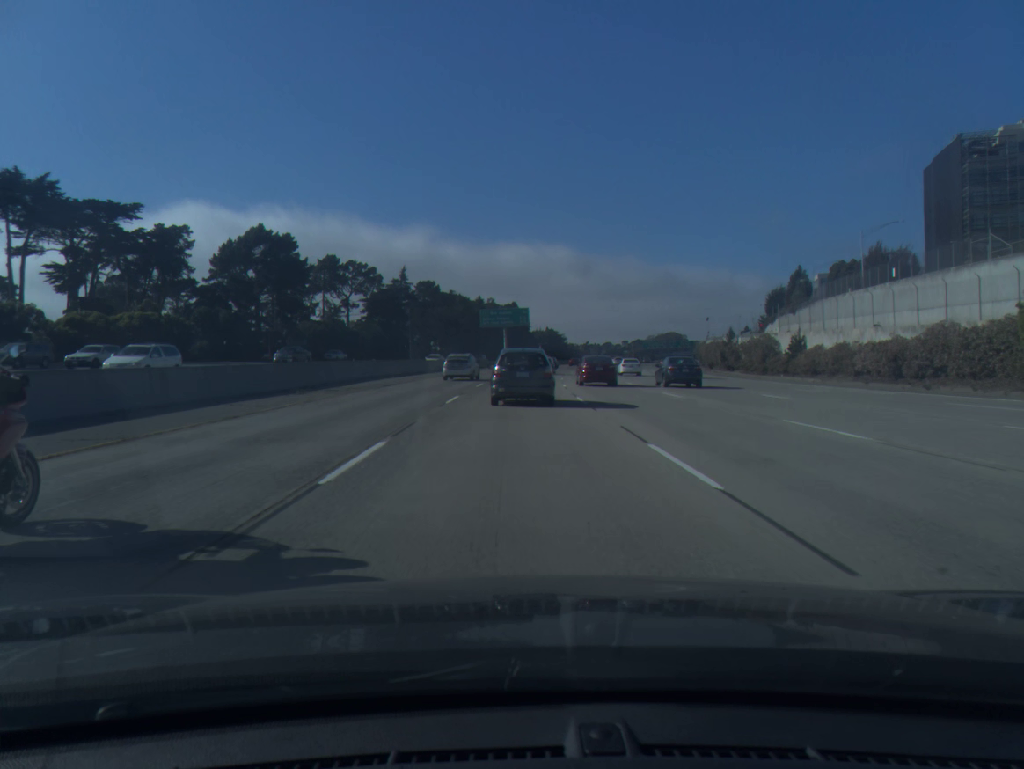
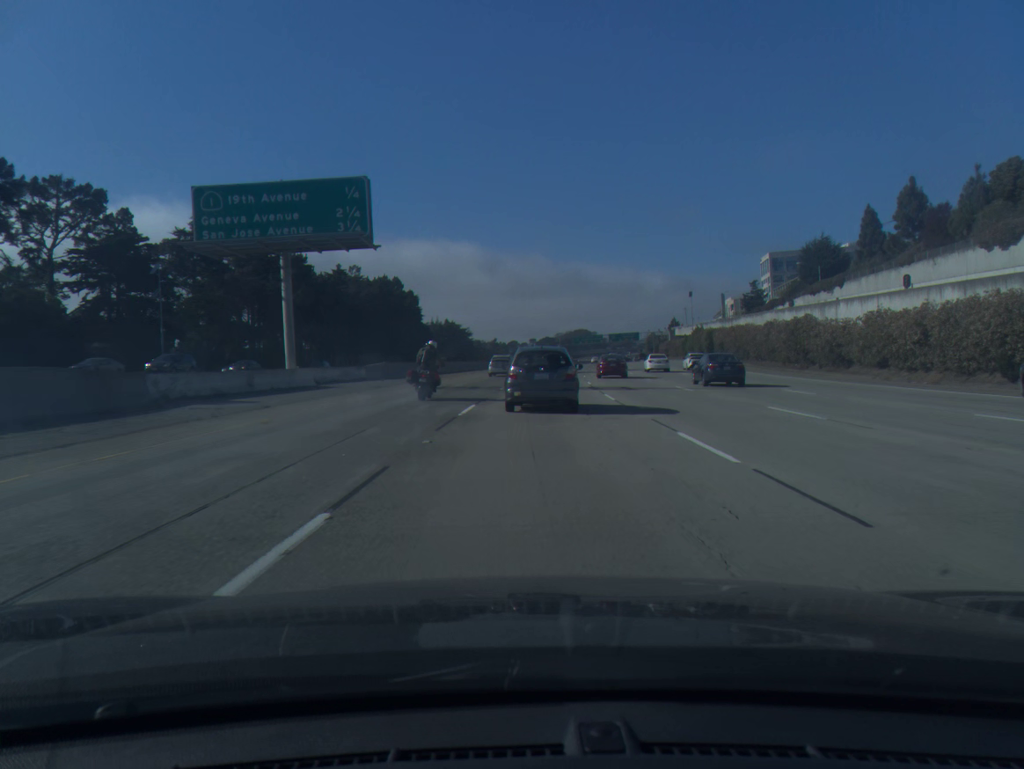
(+3.1, +84.0) m; +7°
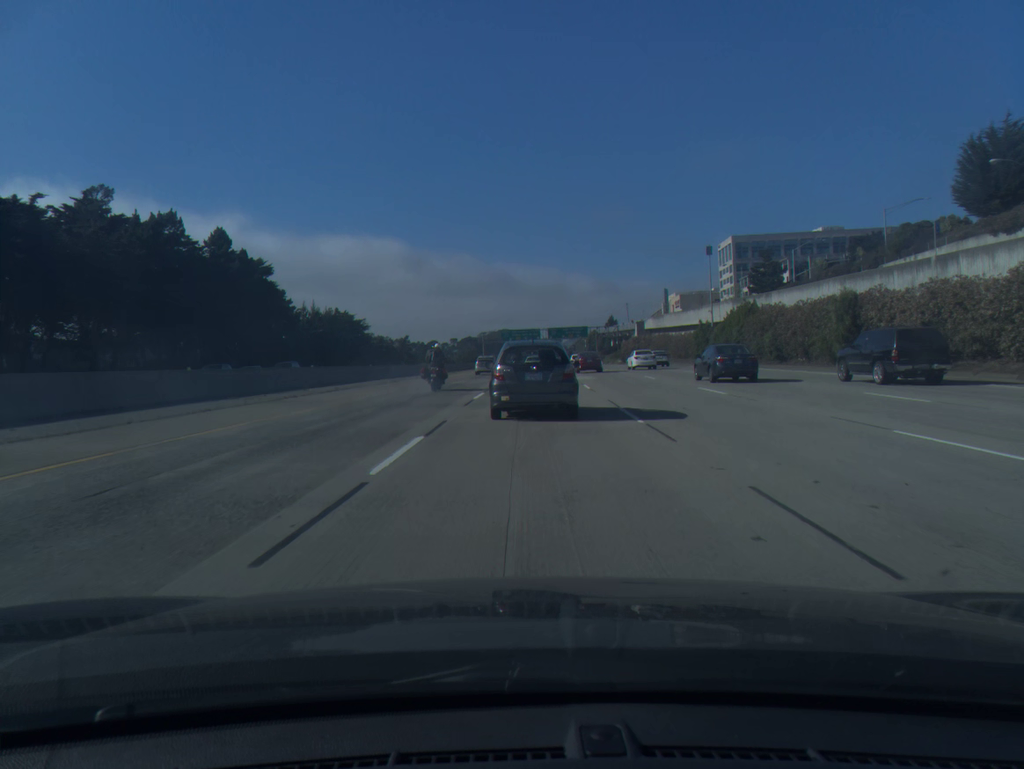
(+3.6, +66.8) m; +6°
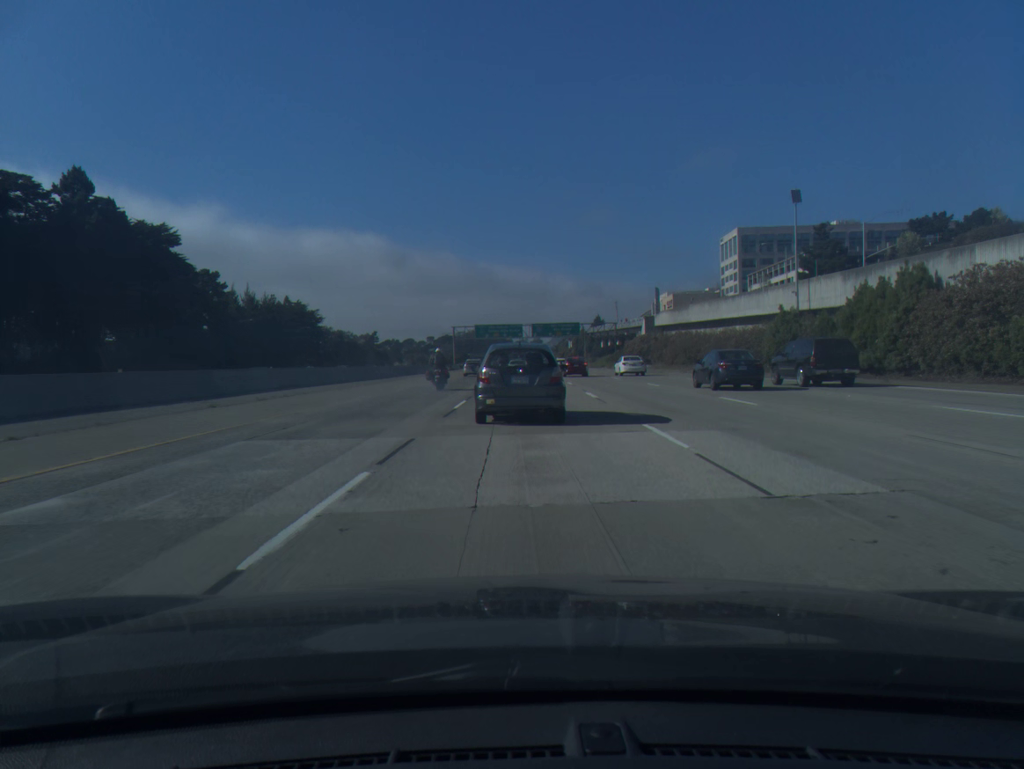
(+0.5, +32.6) m; +1°
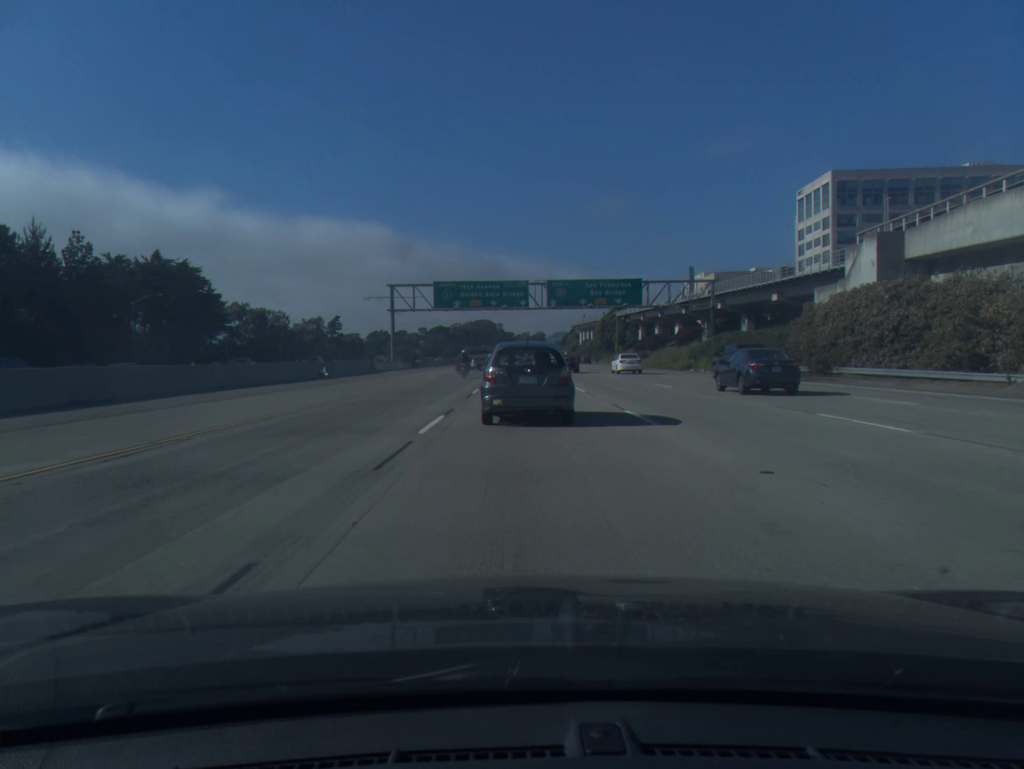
(0.0, +79.9) m; 0°
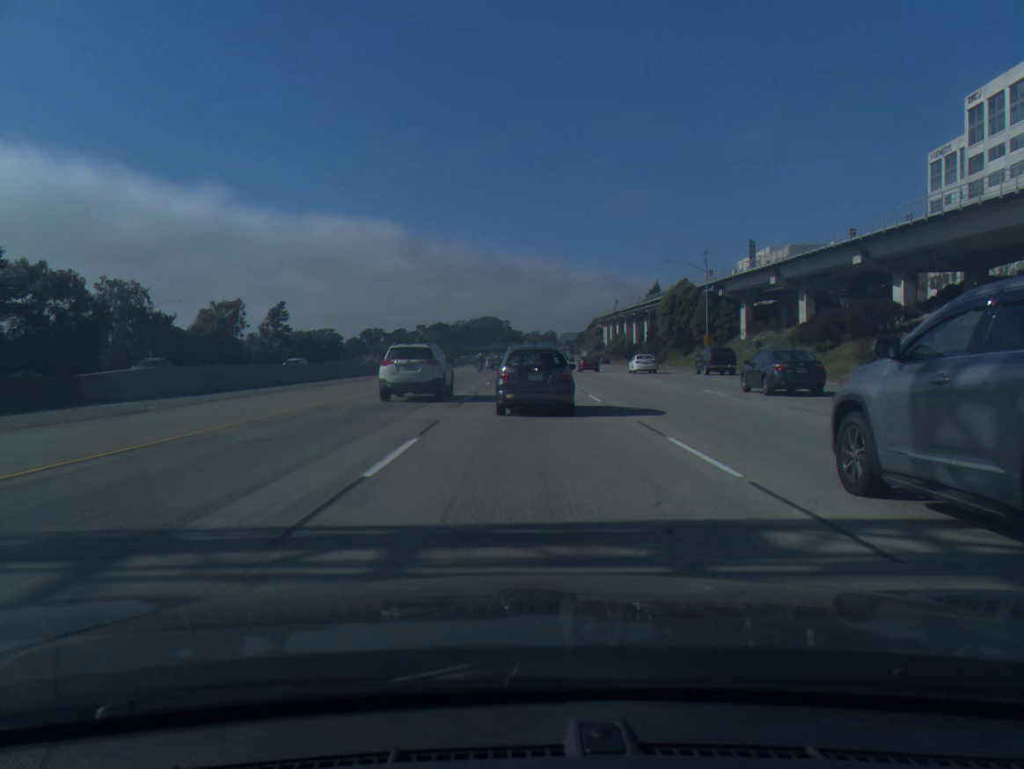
(-0.3, +77.4) m; -1°
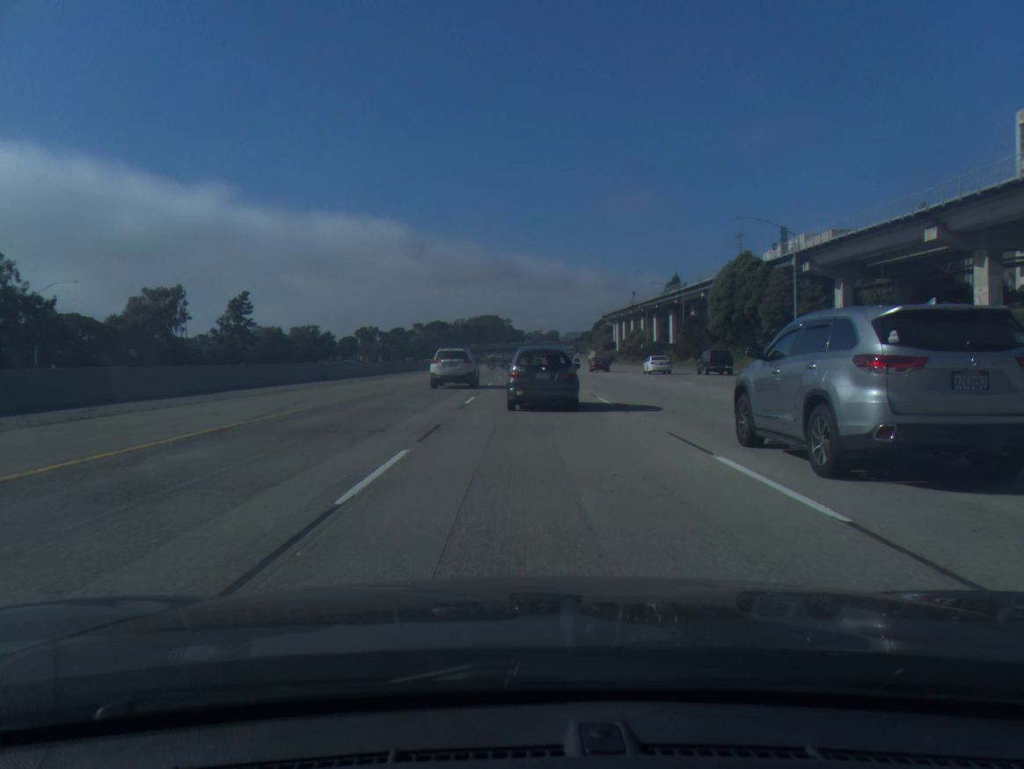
(-0.1, +30.6) m; 0°
